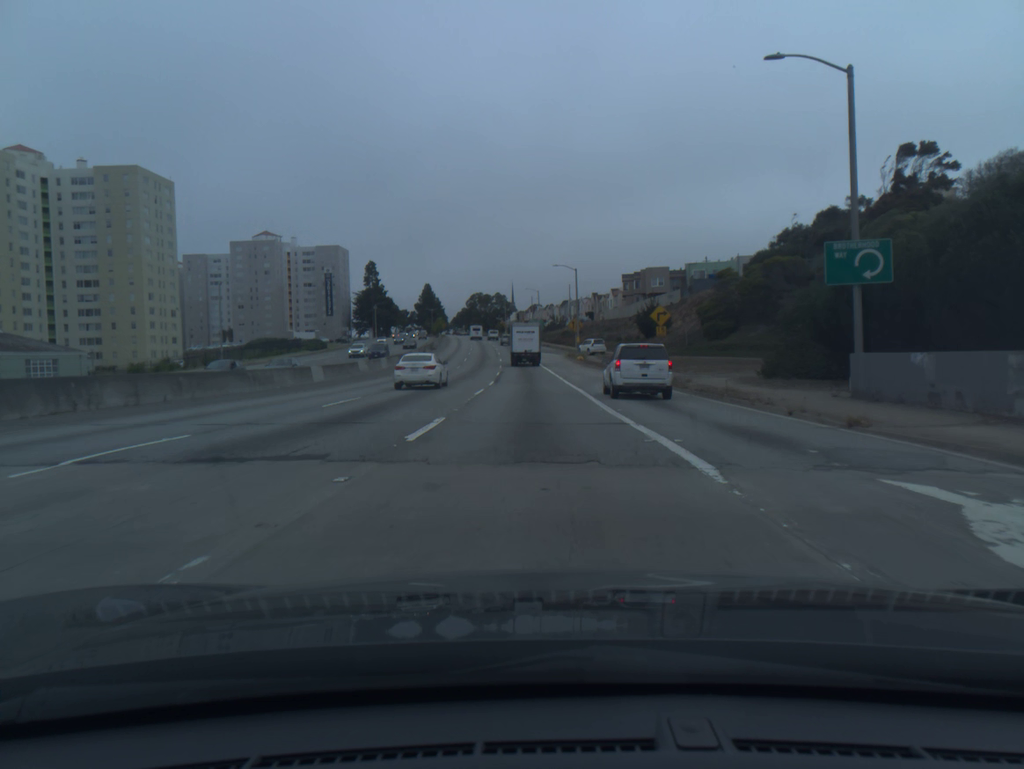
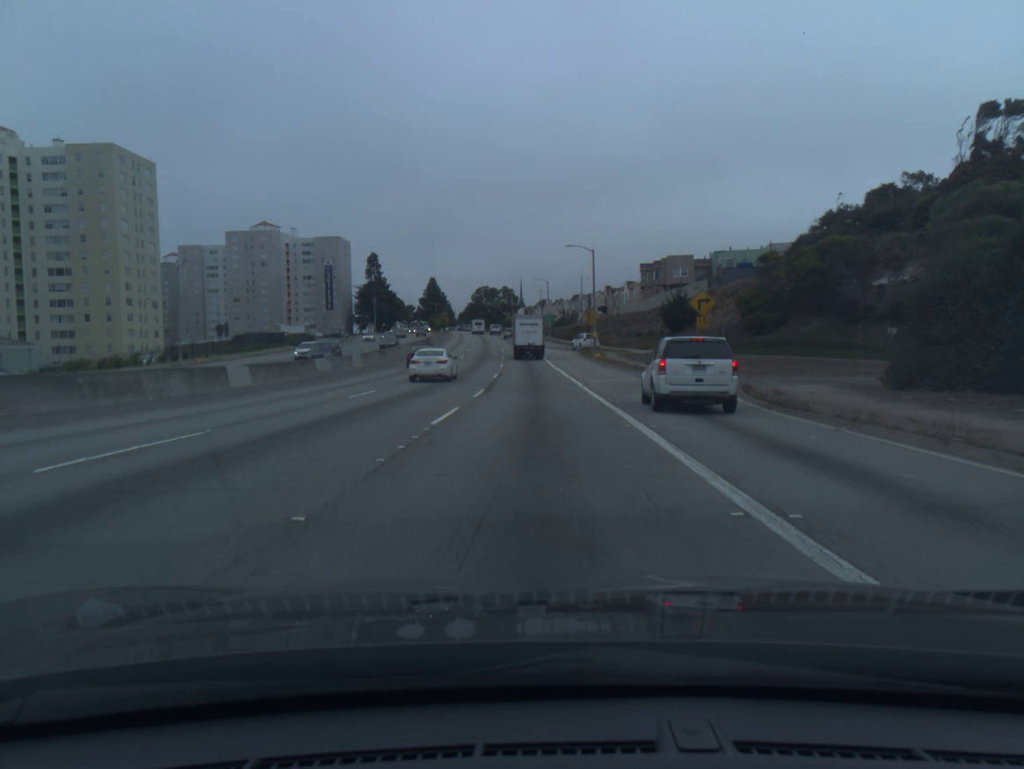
(-0.1, +12.1) m; -1°
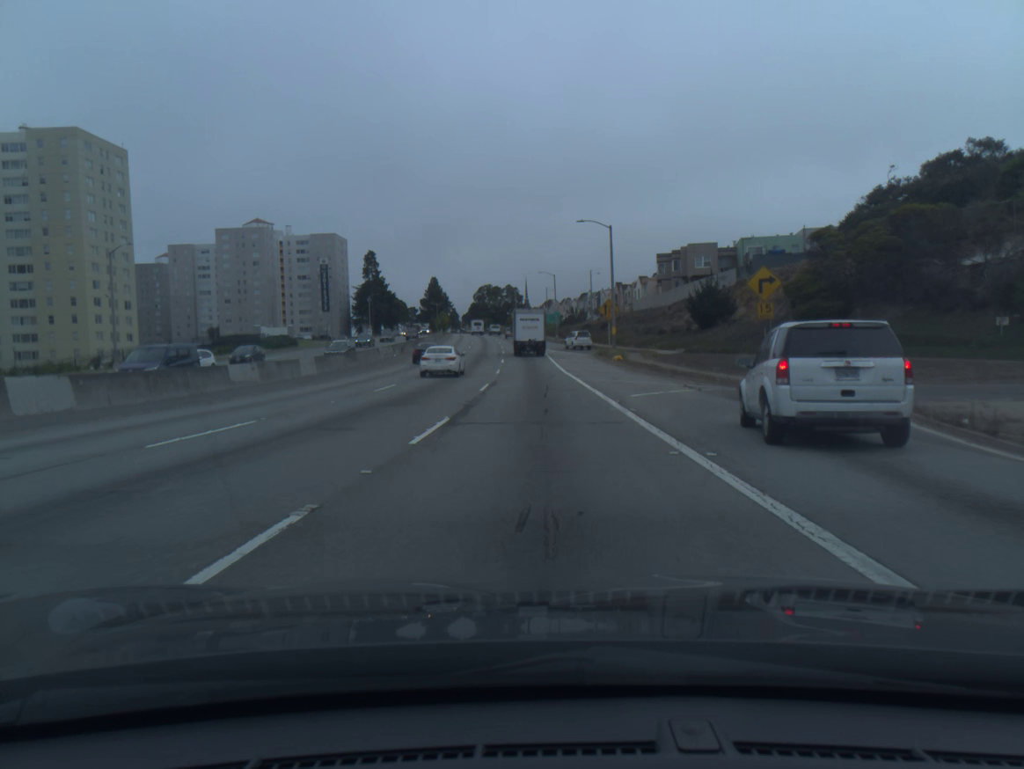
(0.0, +12.2) m; 0°
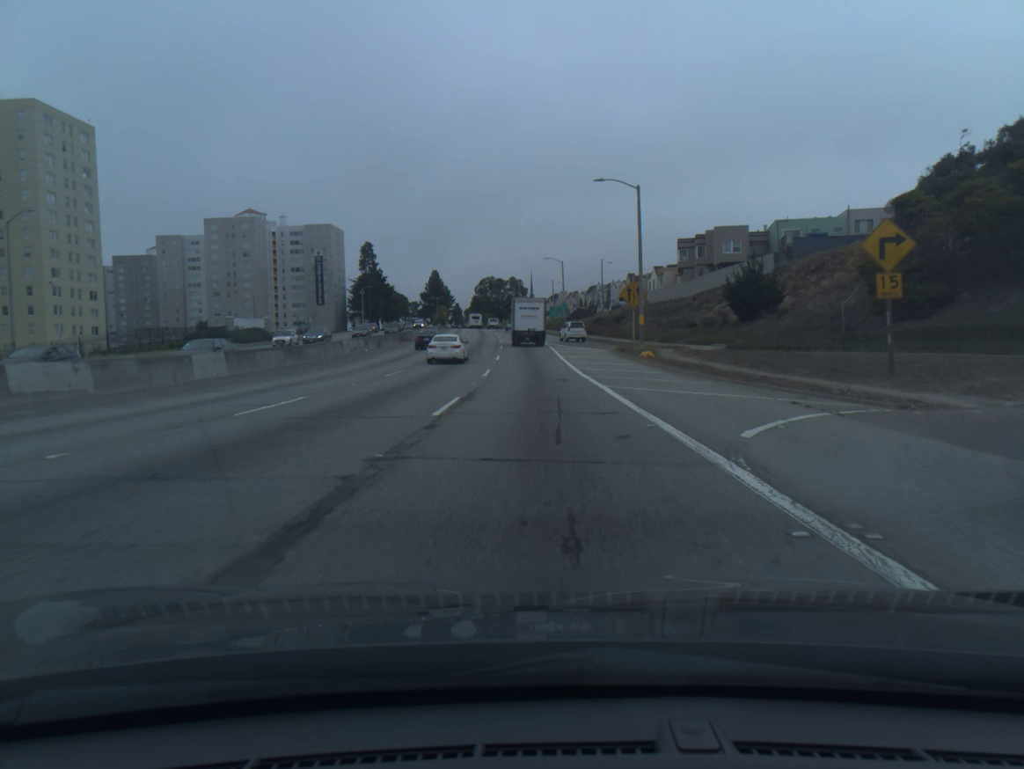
(0.0, +12.2) m; 0°
